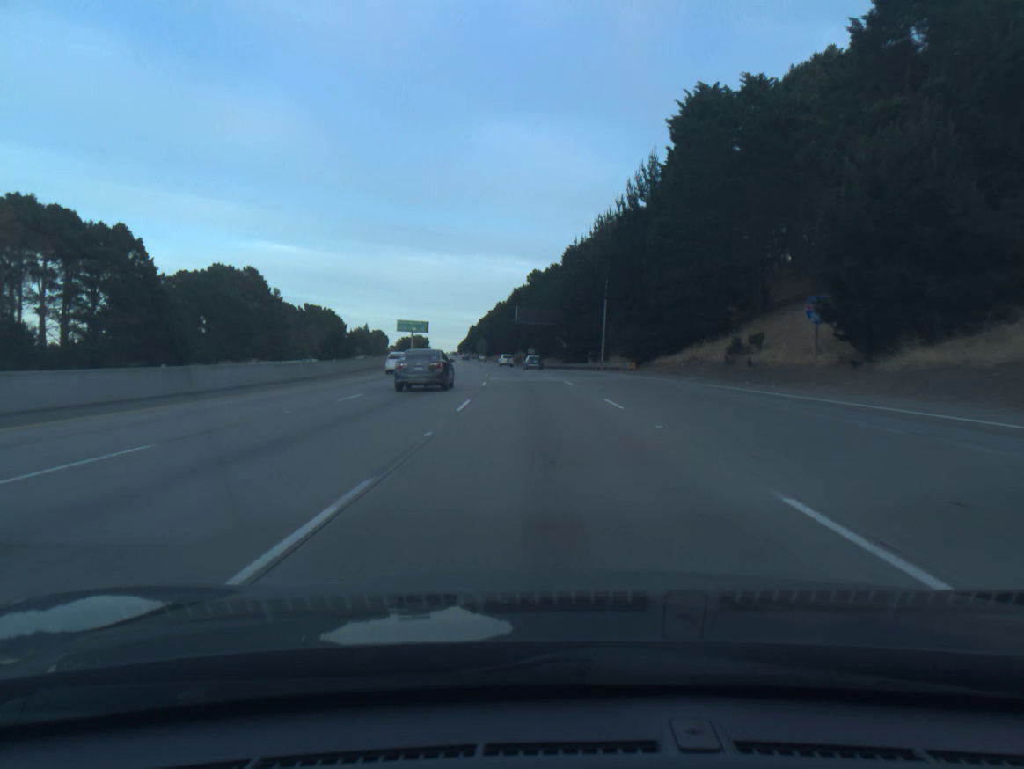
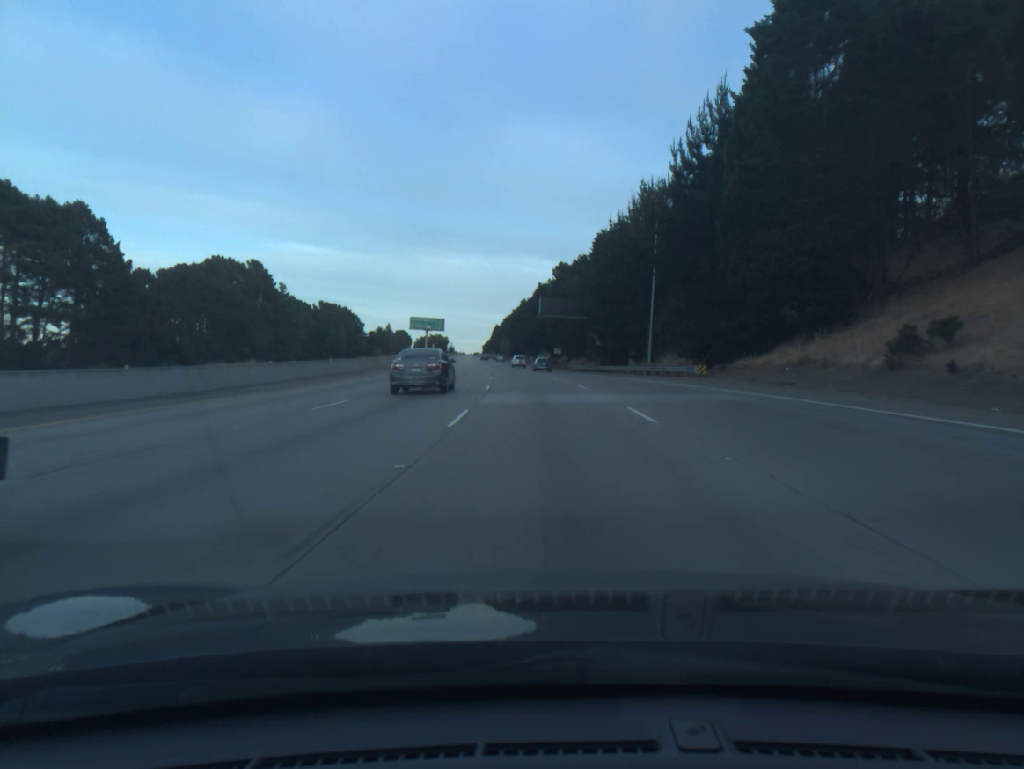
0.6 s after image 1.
(-0.3, +18.2) m; -2°
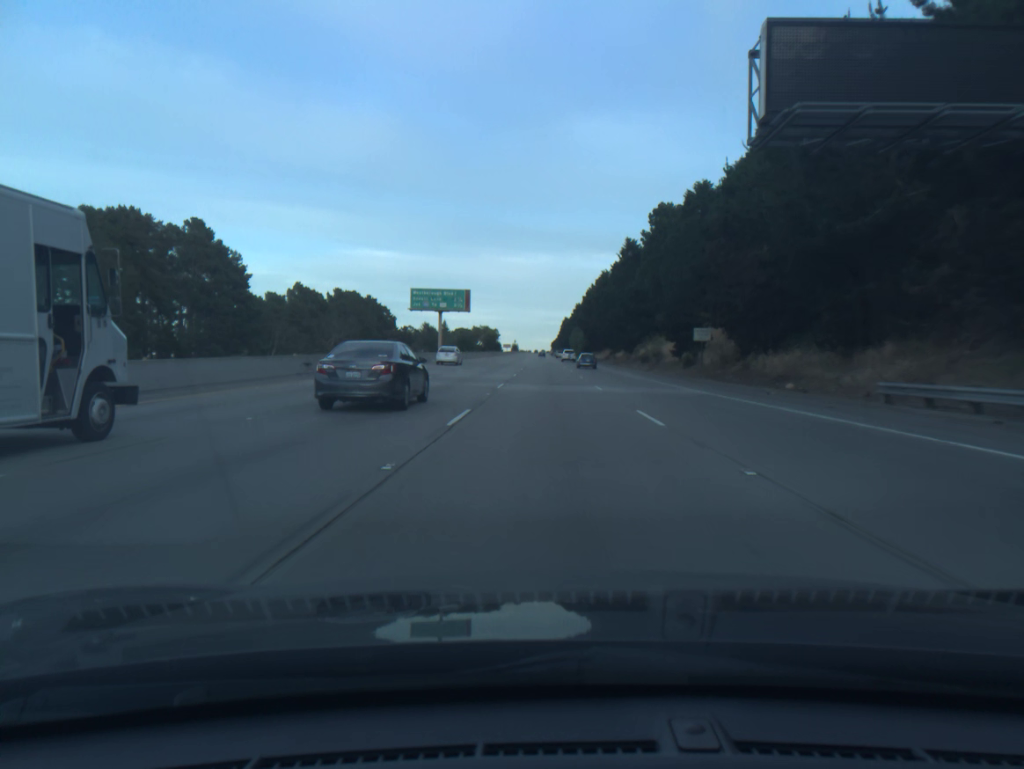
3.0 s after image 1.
(-3.4, +73.1) m; -5°
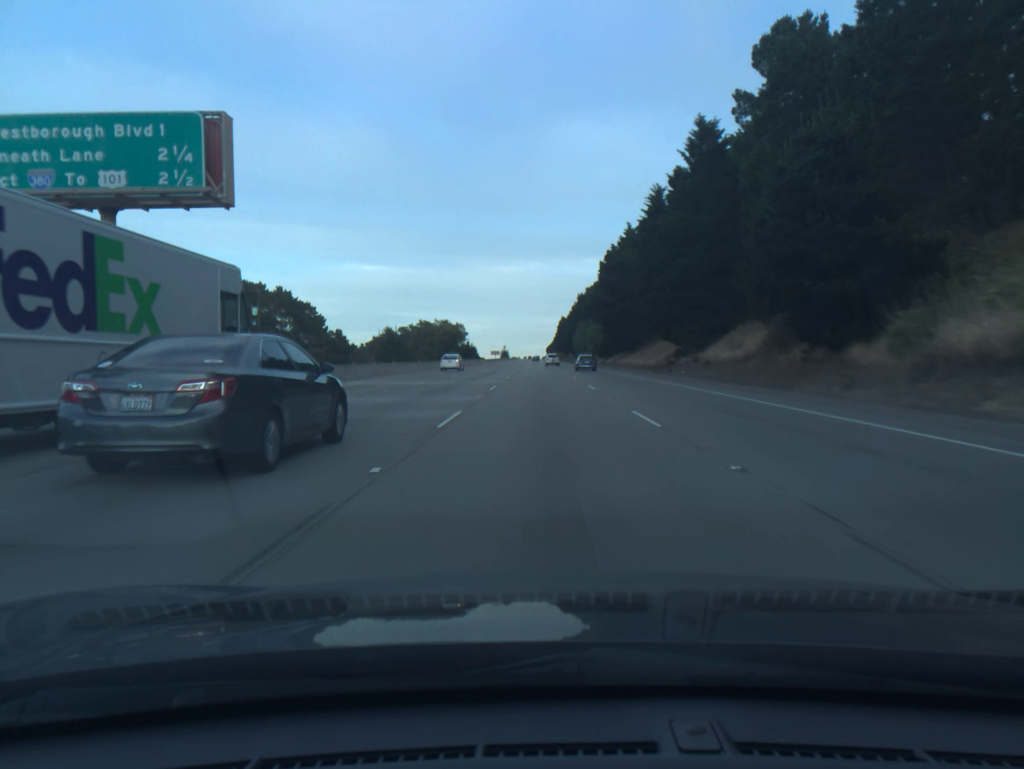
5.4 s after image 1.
(0.0, +73.4) m; 0°
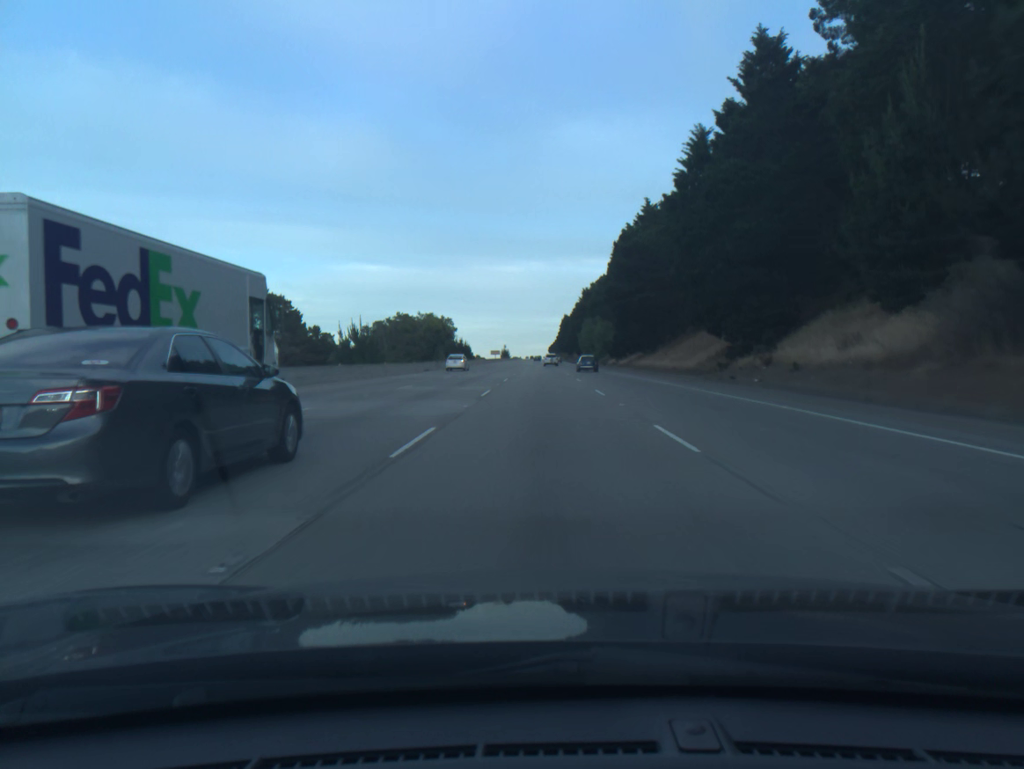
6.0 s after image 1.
(0.0, +18.3) m; 0°
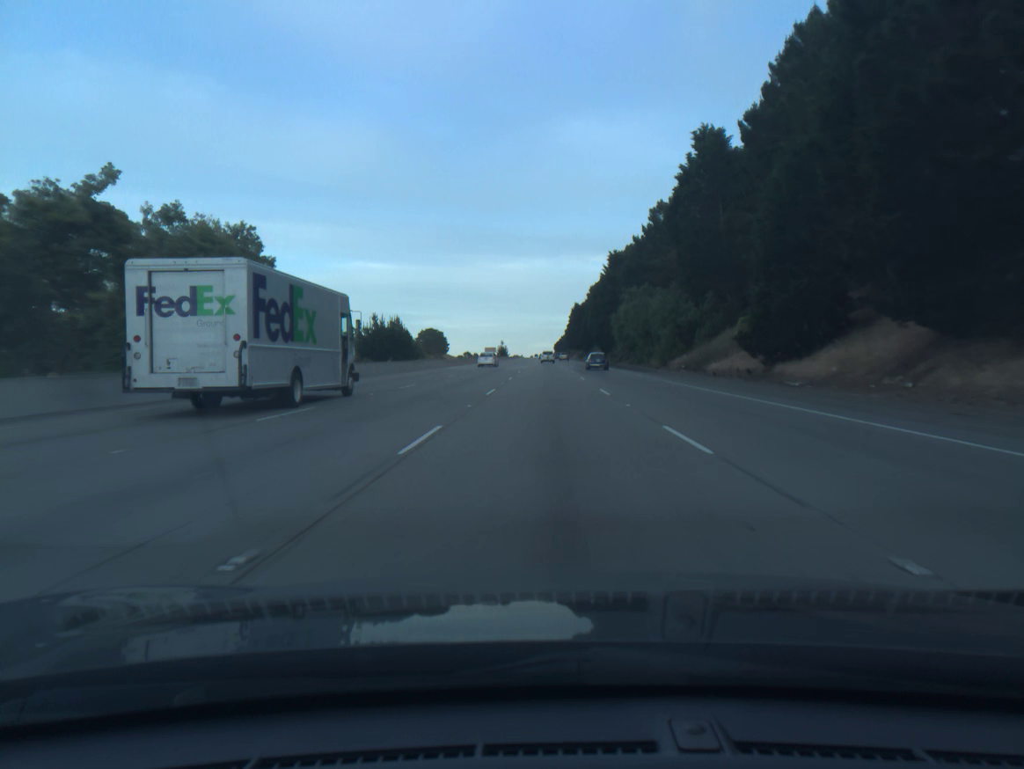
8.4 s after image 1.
(-0.3, +73.0) m; 0°
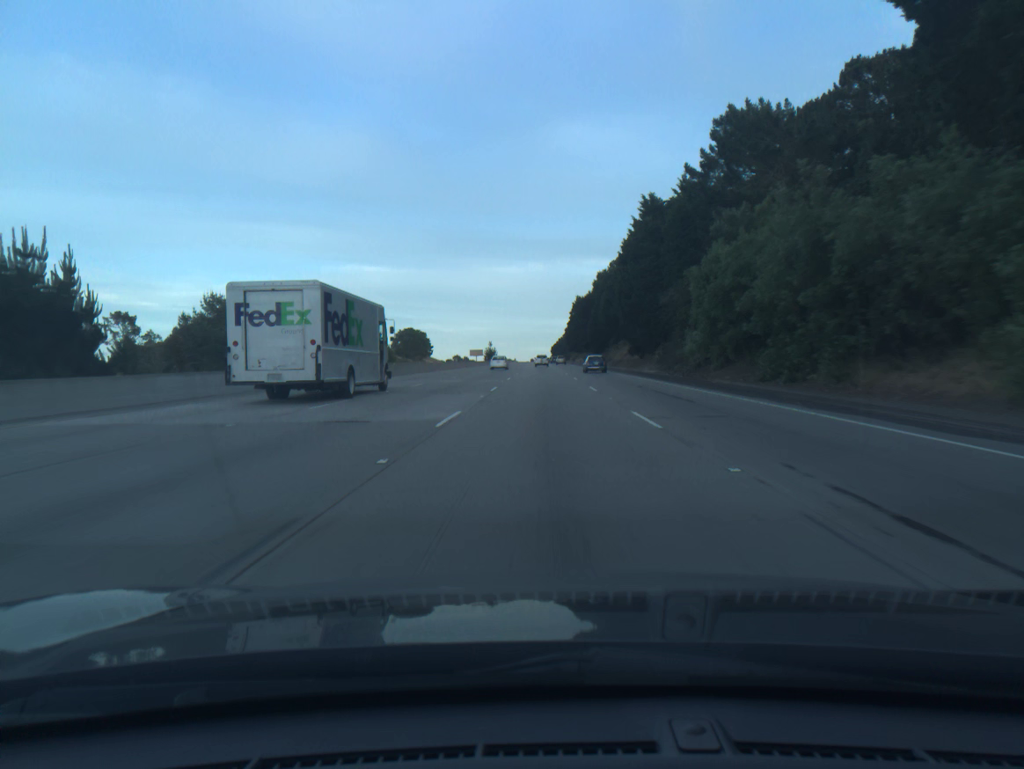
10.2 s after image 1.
(+0.1, +54.7) m; 0°
